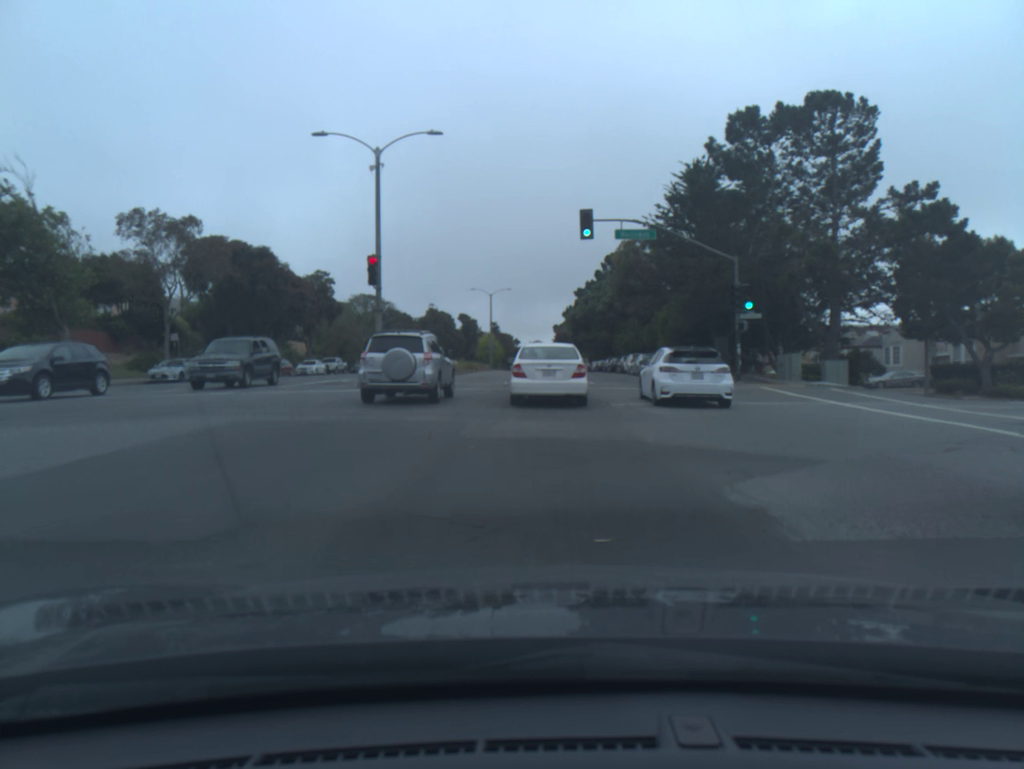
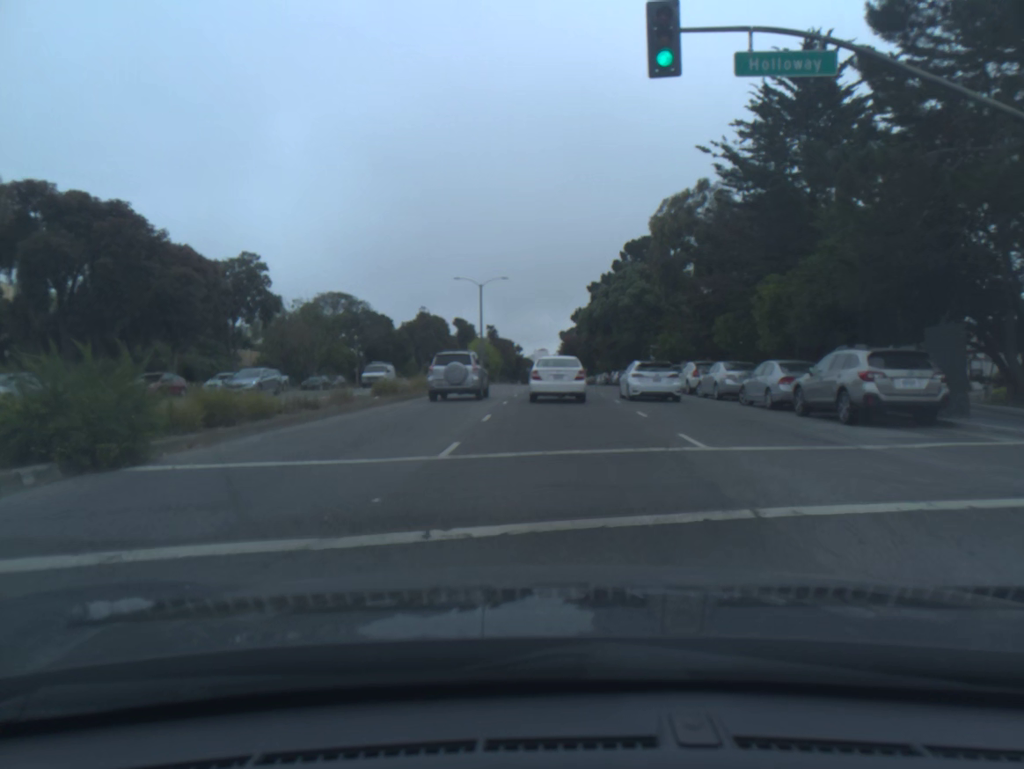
(-0.2, +20.9) m; -1°
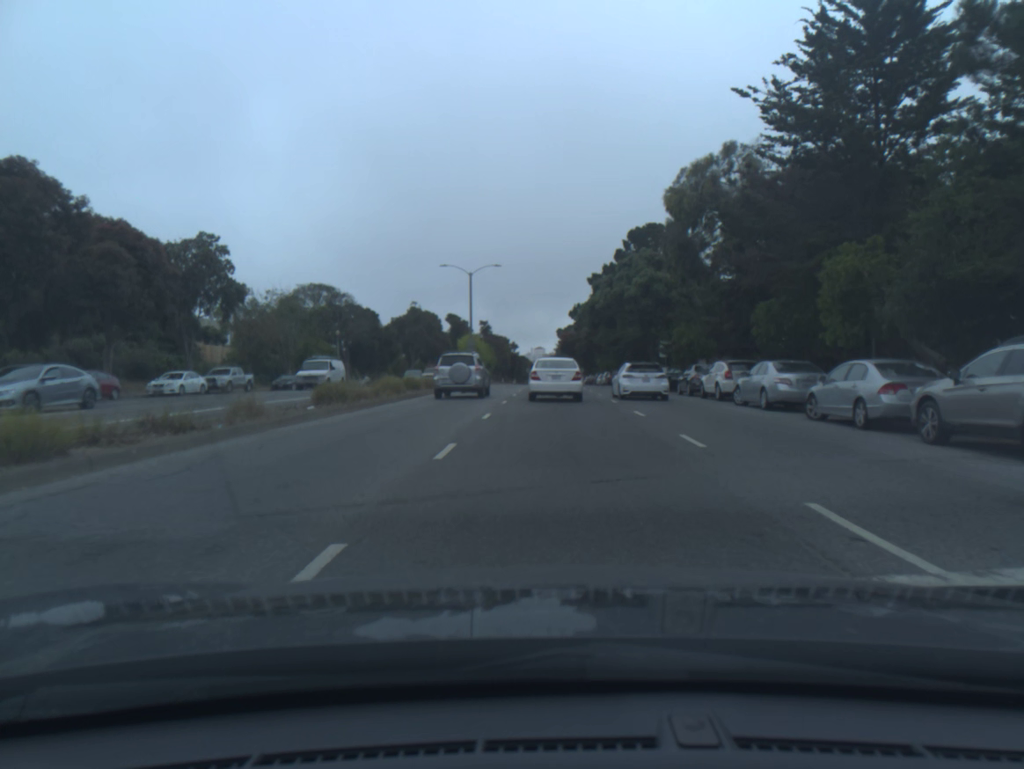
(0.0, +6.6) m; 0°
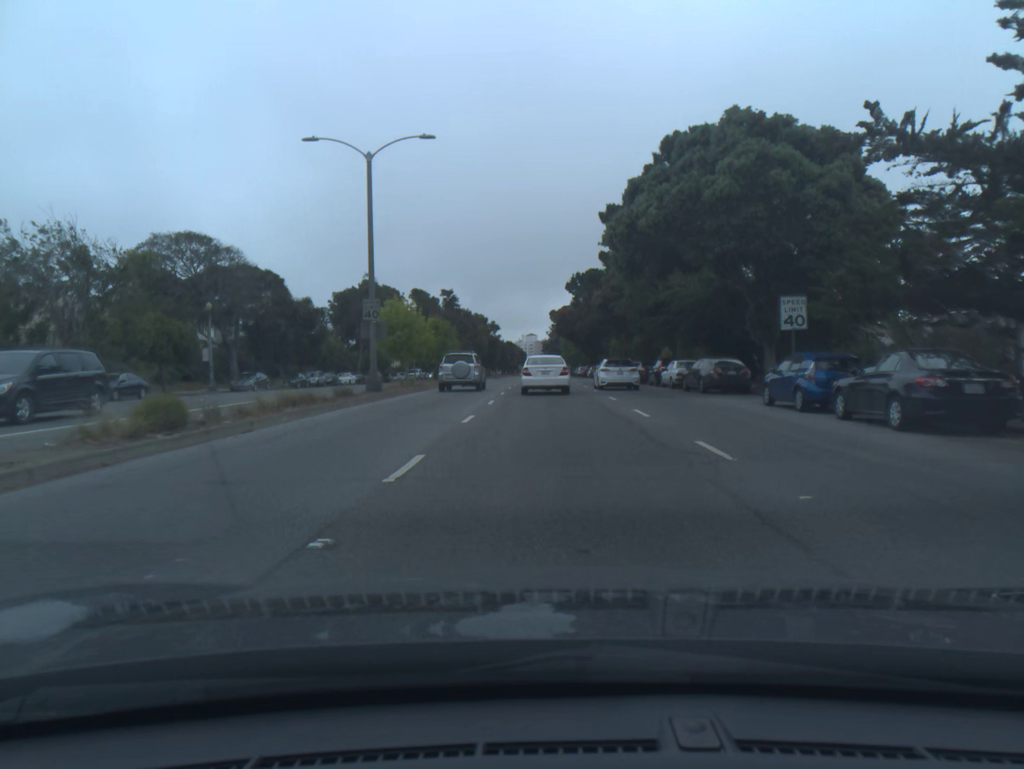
(+0.3, +31.1) m; +1°
